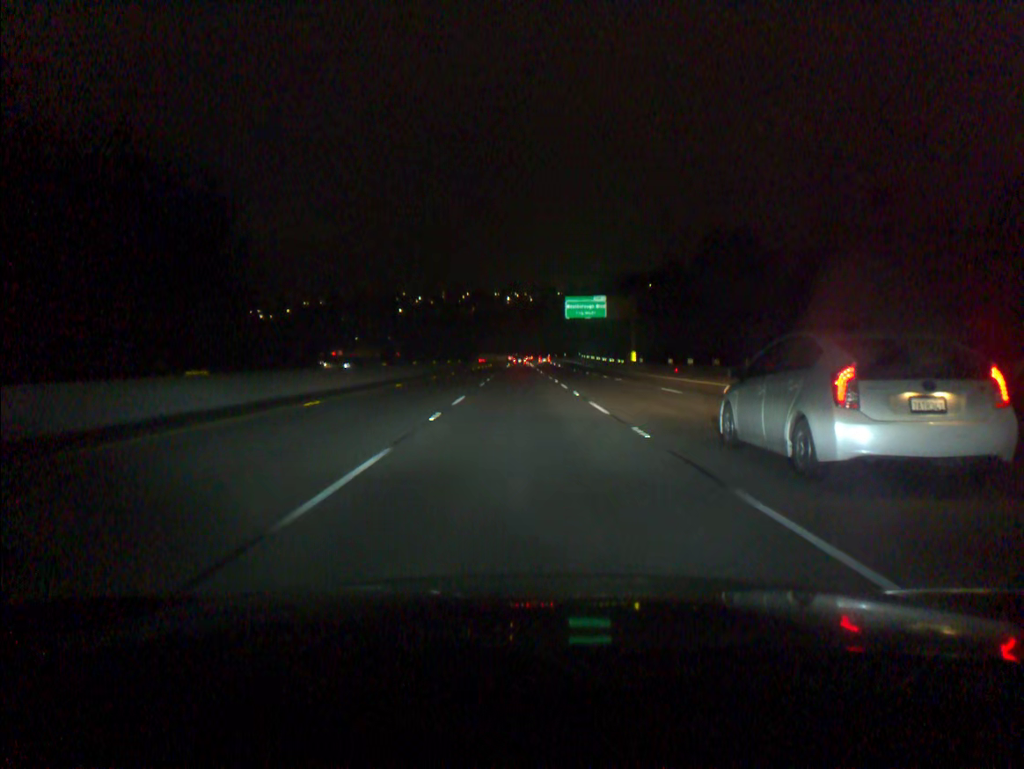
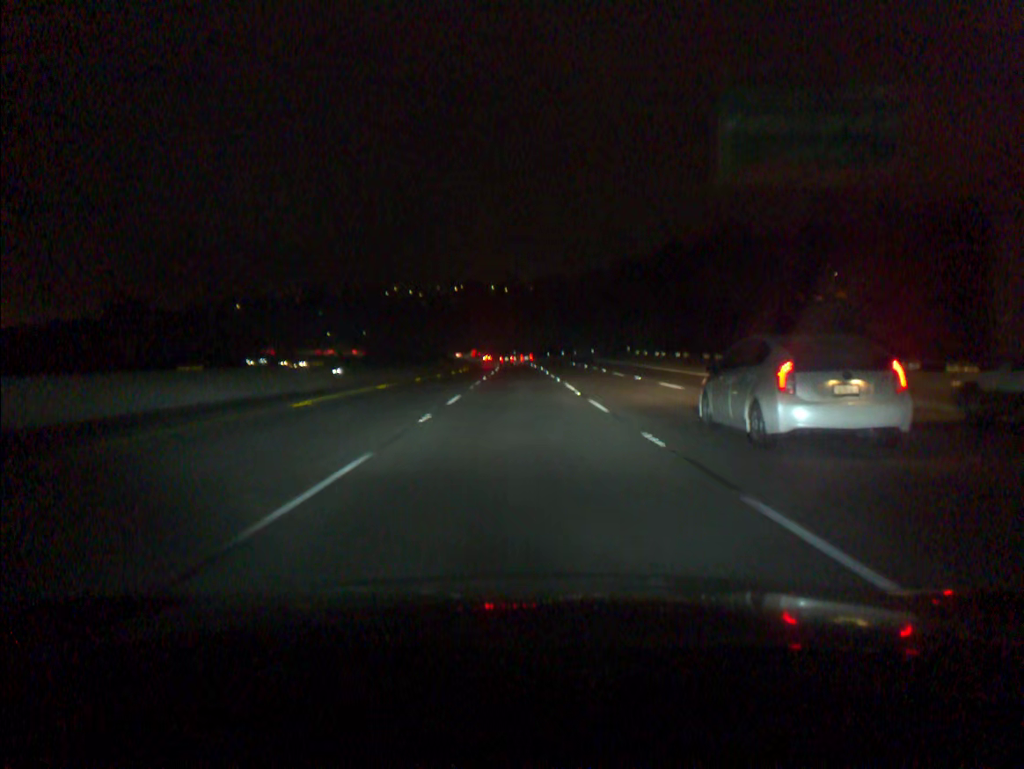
(+0.1, +73.9) m; 0°
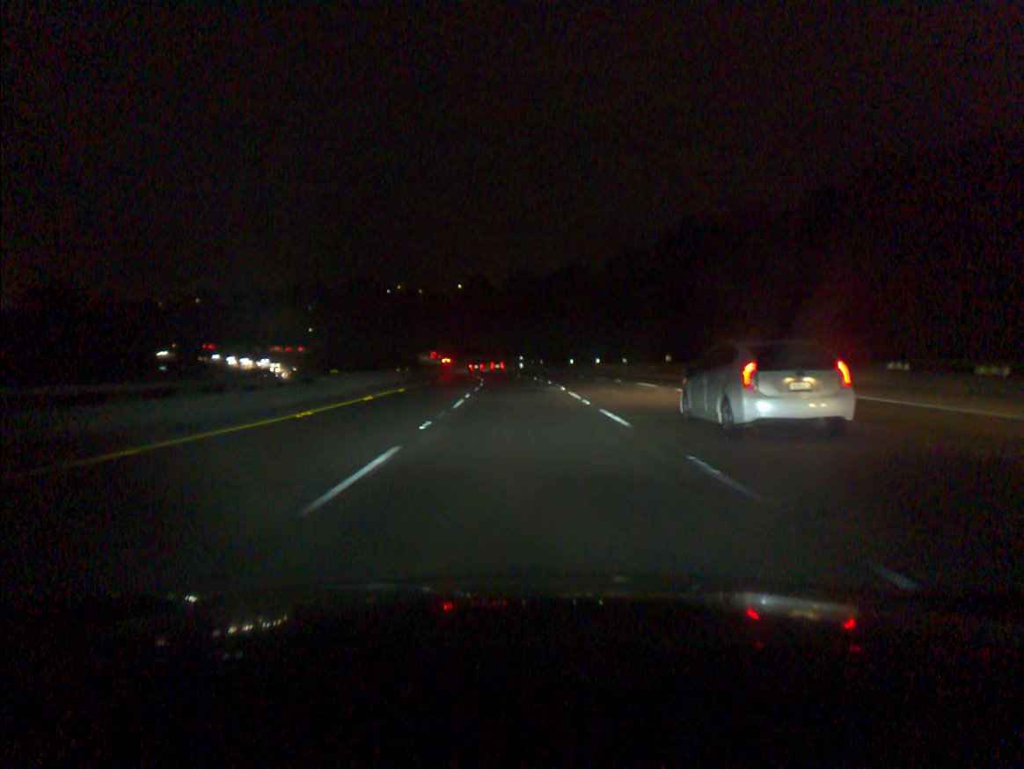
(-0.1, +55.1) m; -1°
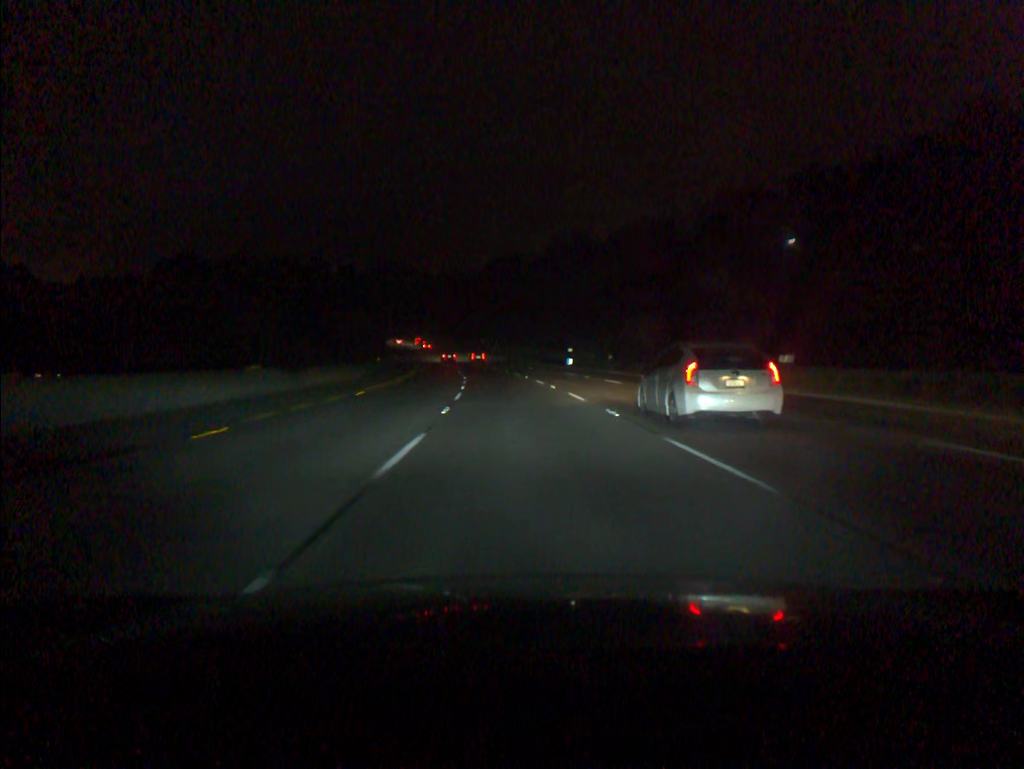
(-1.1, +54.9) m; -3°
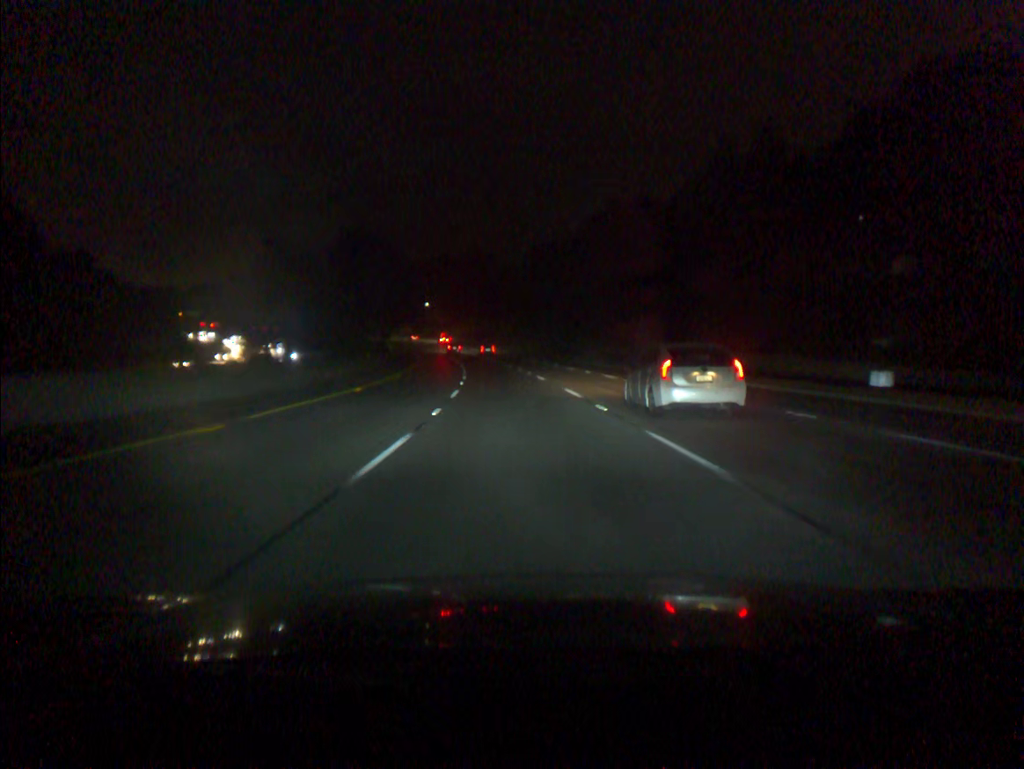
(-4.2, +73.1) m; -7°
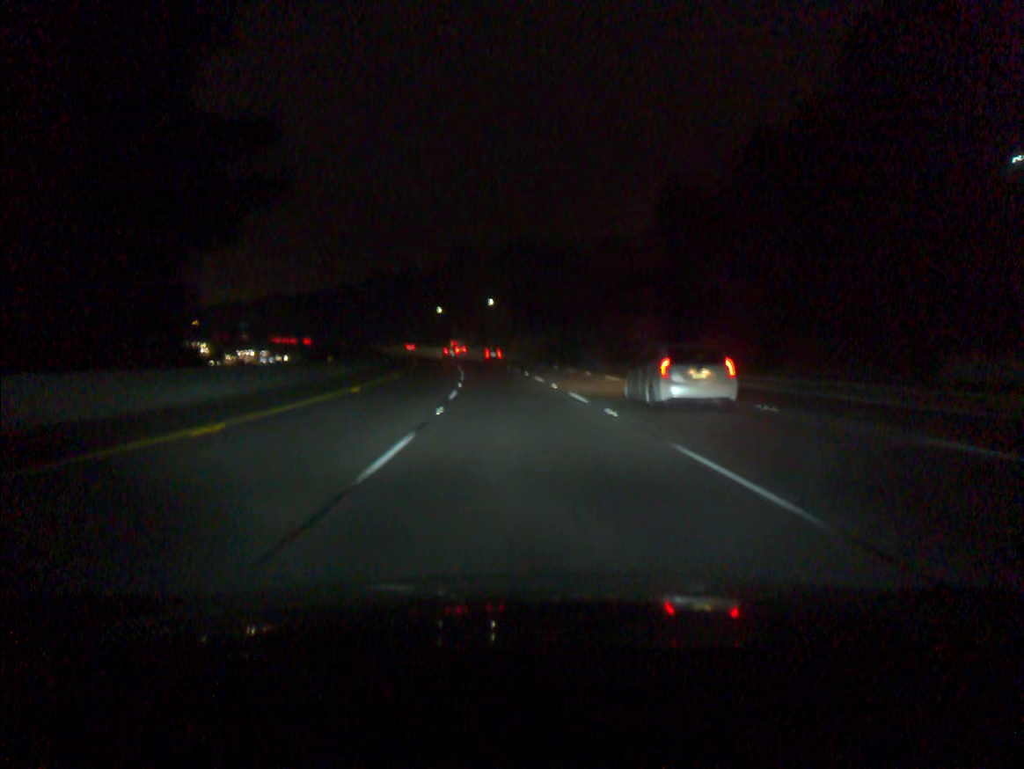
(-4.2, +73.0) m; -6°
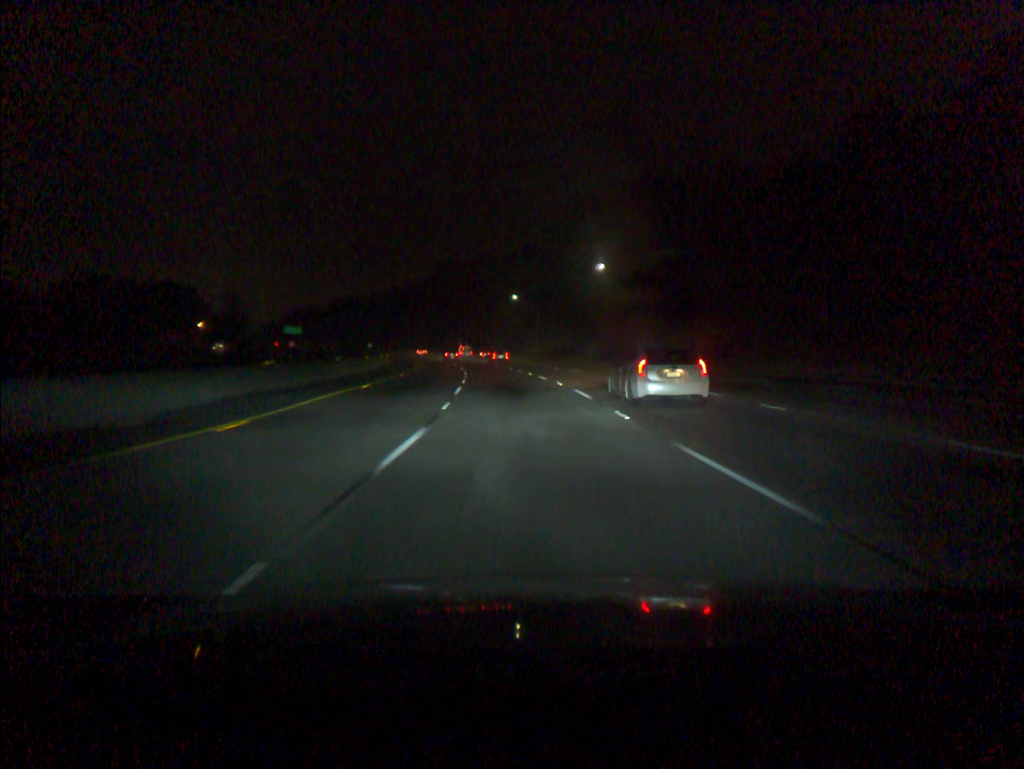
(-4.3, +72.4) m; -7°
